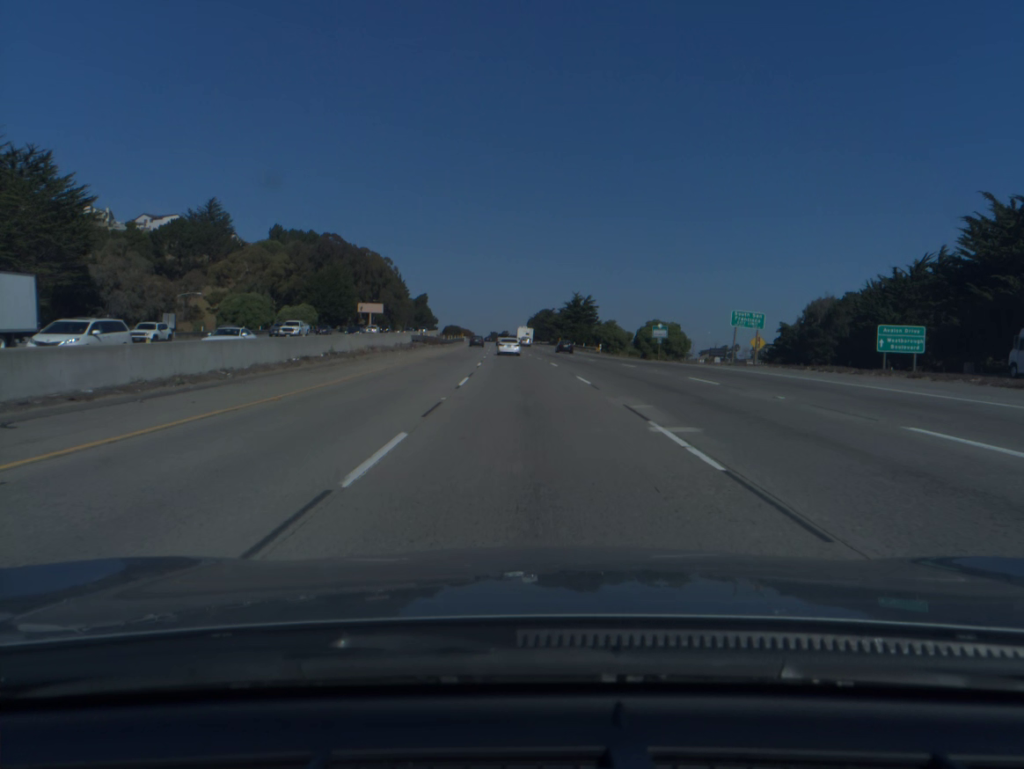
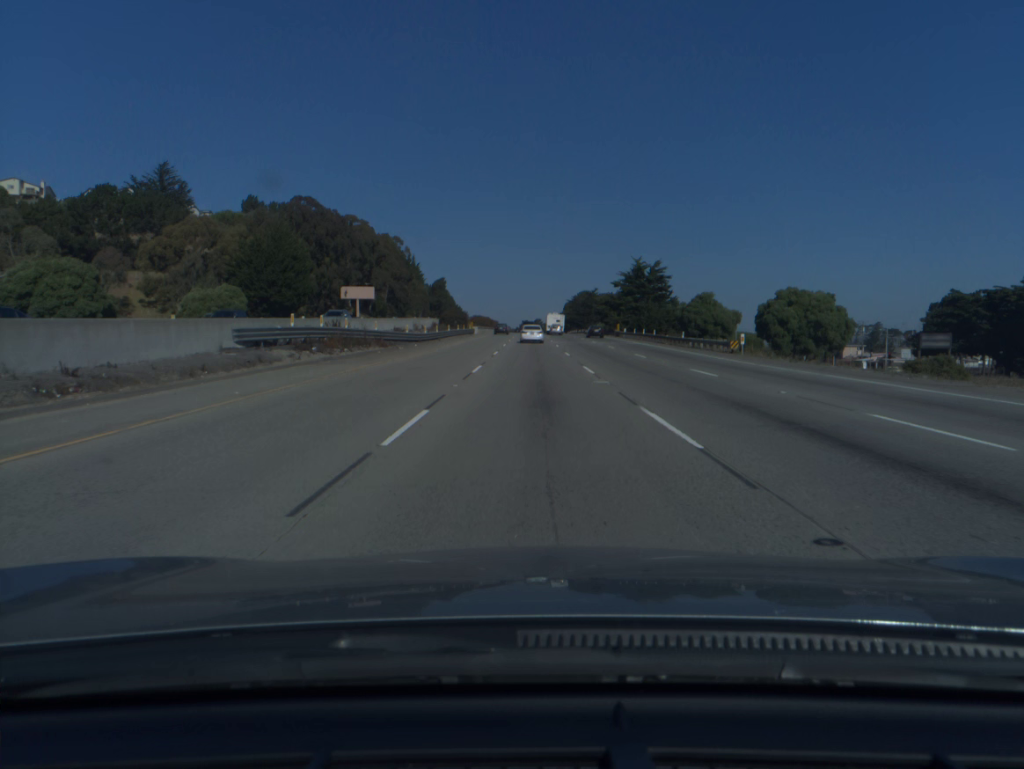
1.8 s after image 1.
(-1.5, +56.8) m; -2°
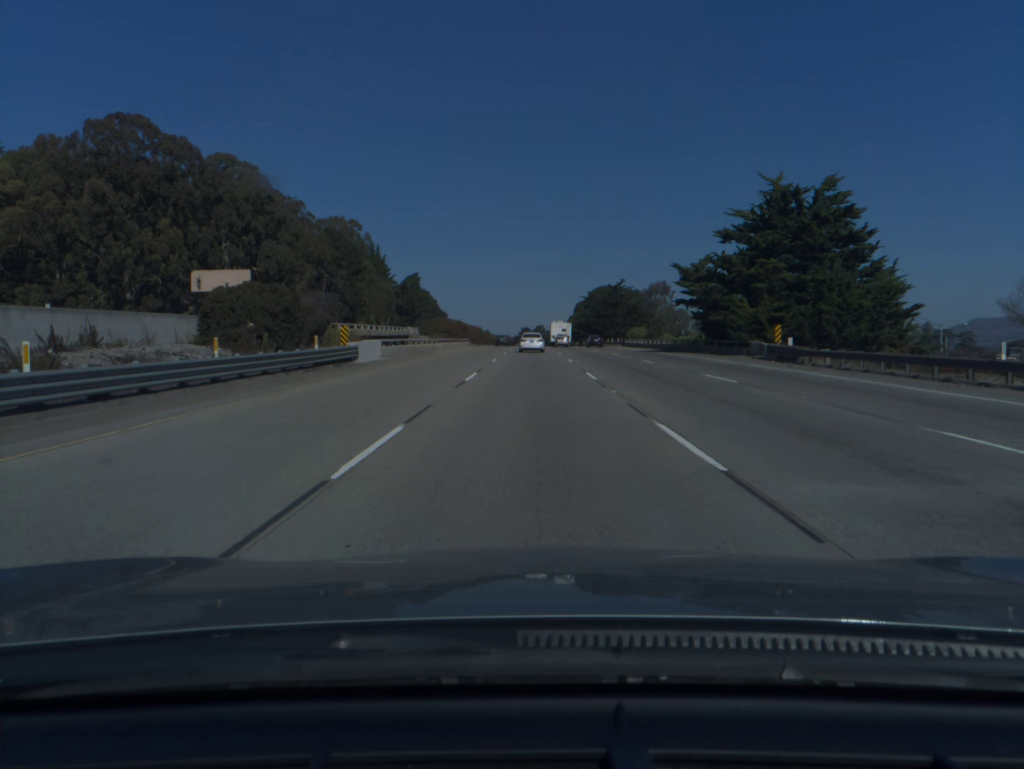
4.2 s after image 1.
(-0.1, +74.8) m; 0°
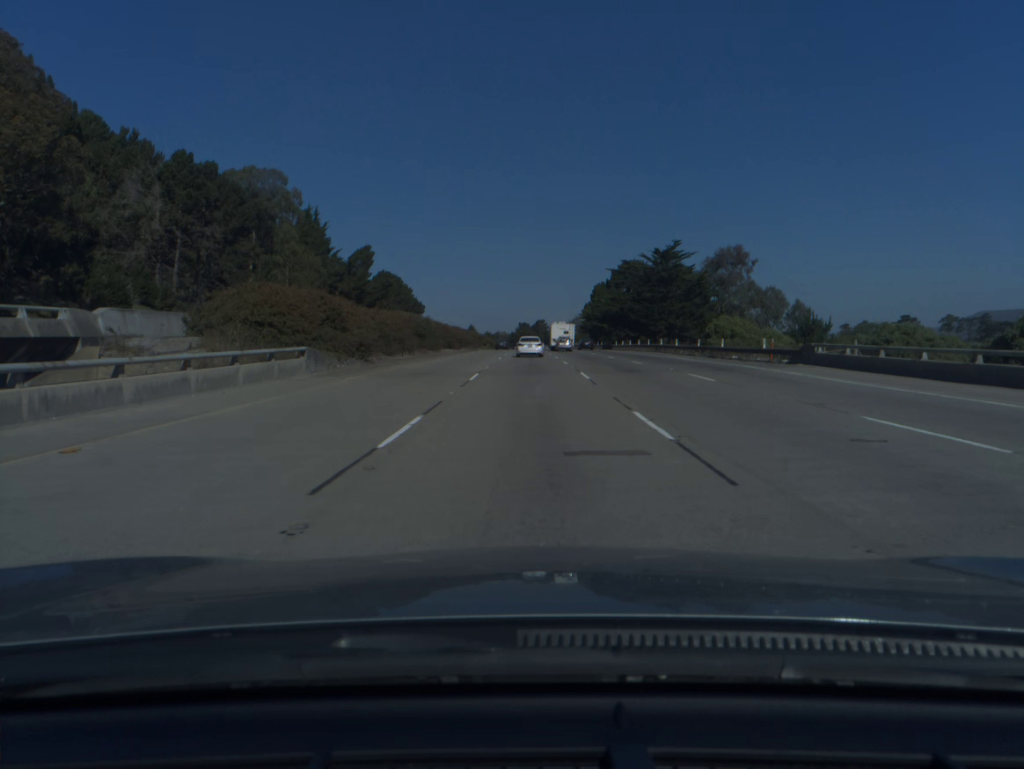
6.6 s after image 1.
(+0.1, +71.3) m; 0°
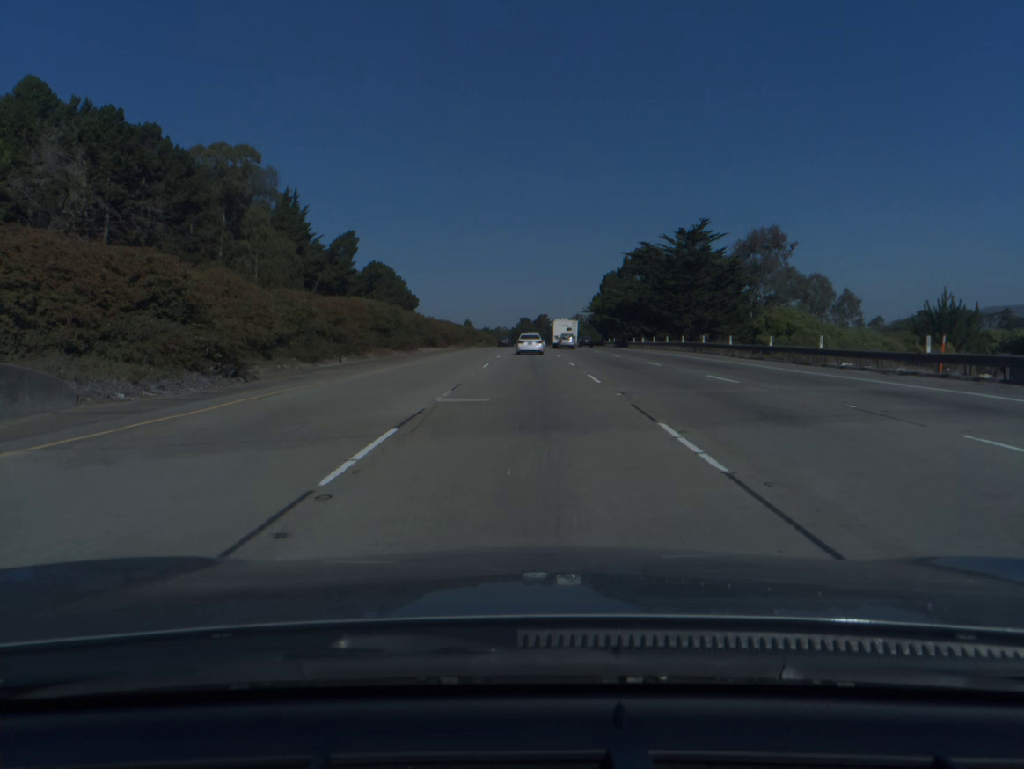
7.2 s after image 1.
(0.0, +17.3) m; 0°
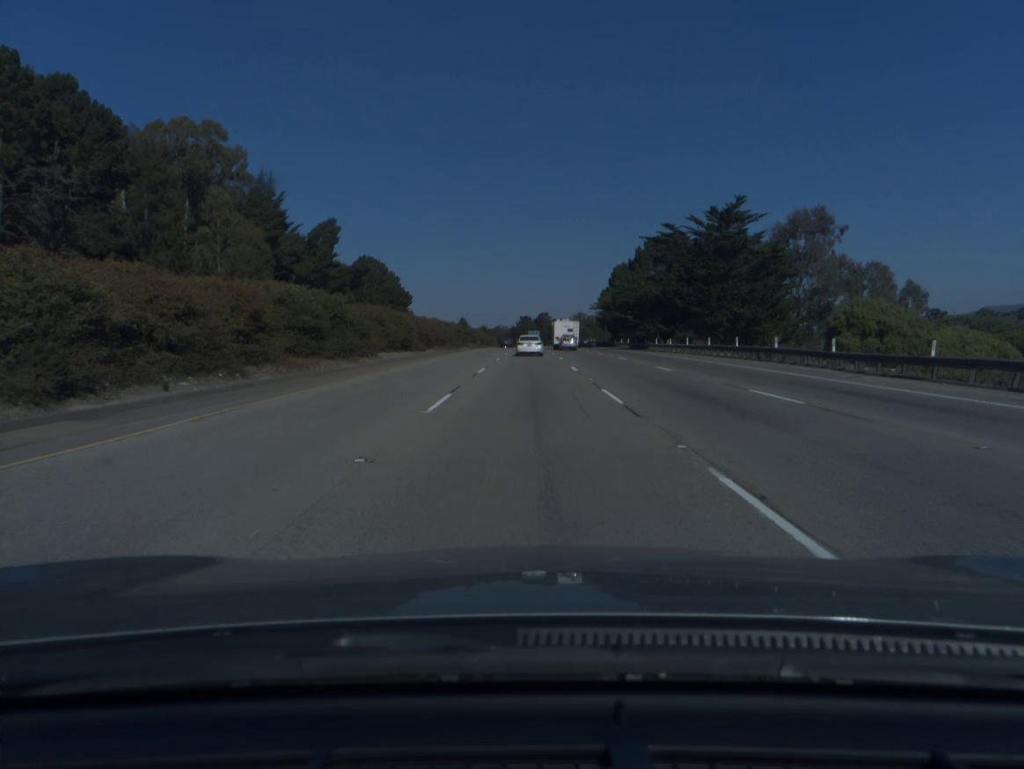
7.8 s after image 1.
(0.0, +17.1) m; 0°
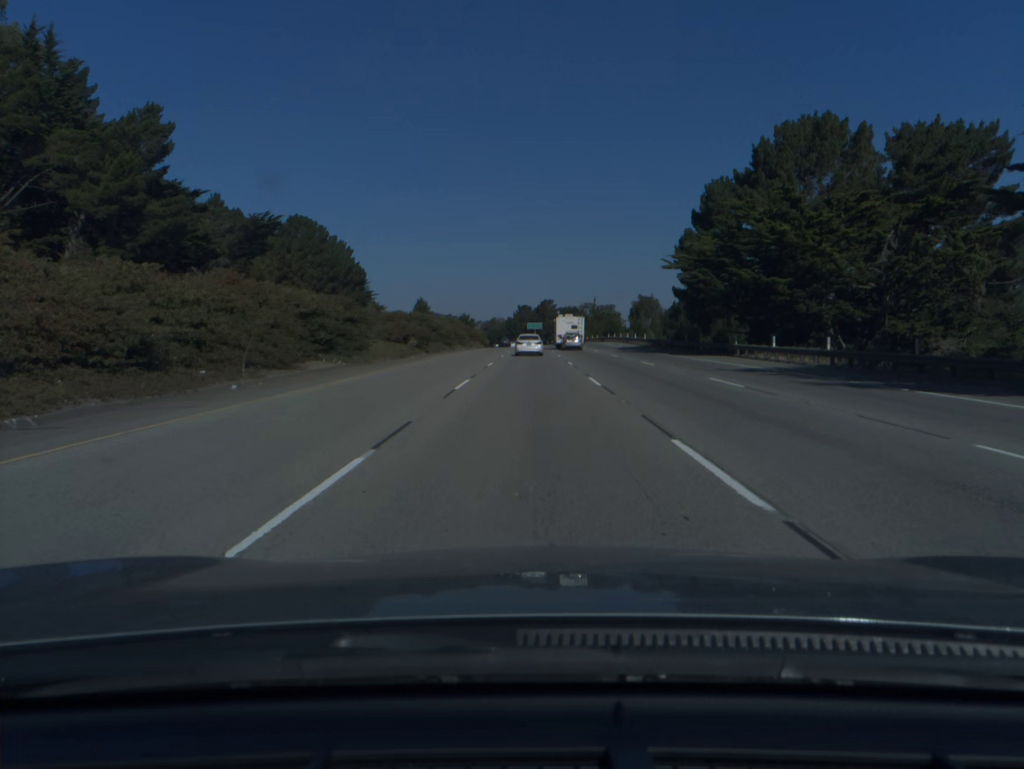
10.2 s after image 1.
(0.0, +67.9) m; 0°
